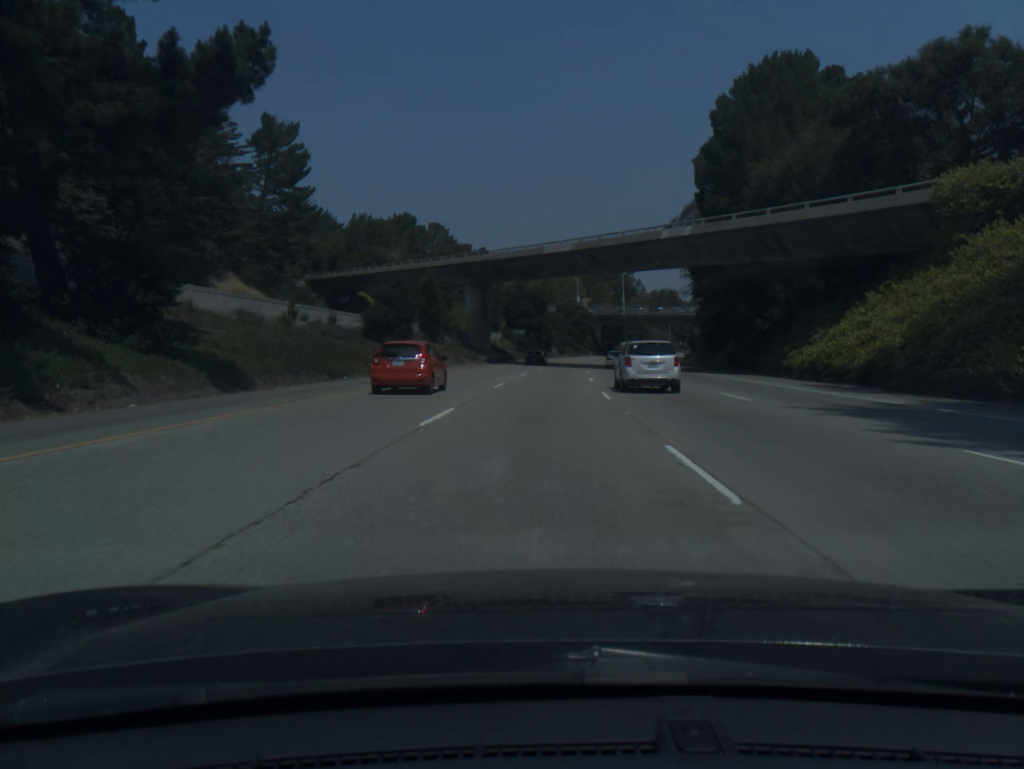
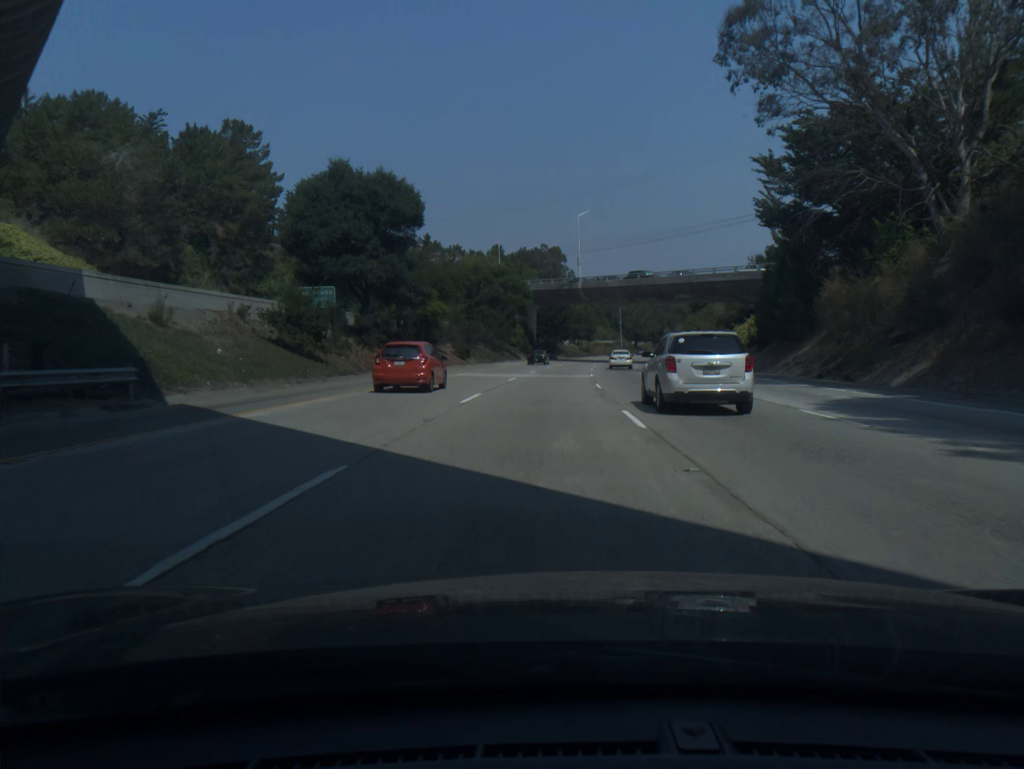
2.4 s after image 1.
(+4.1, +81.3) m; +6°
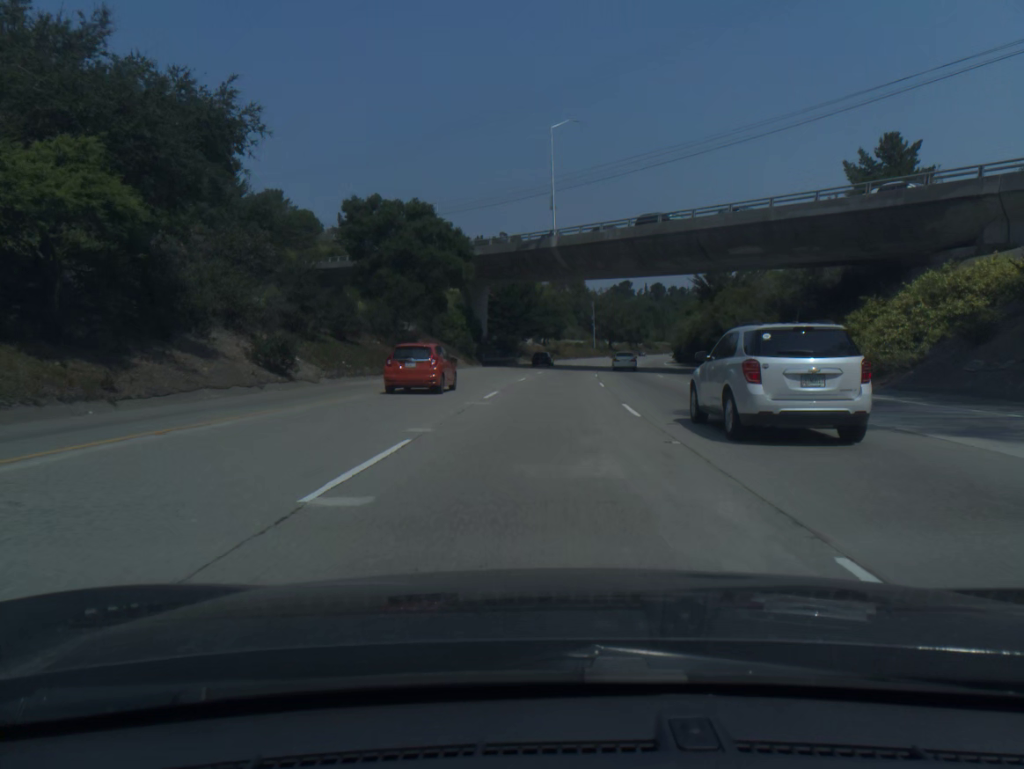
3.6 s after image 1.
(+1.0, +40.9) m; +3°
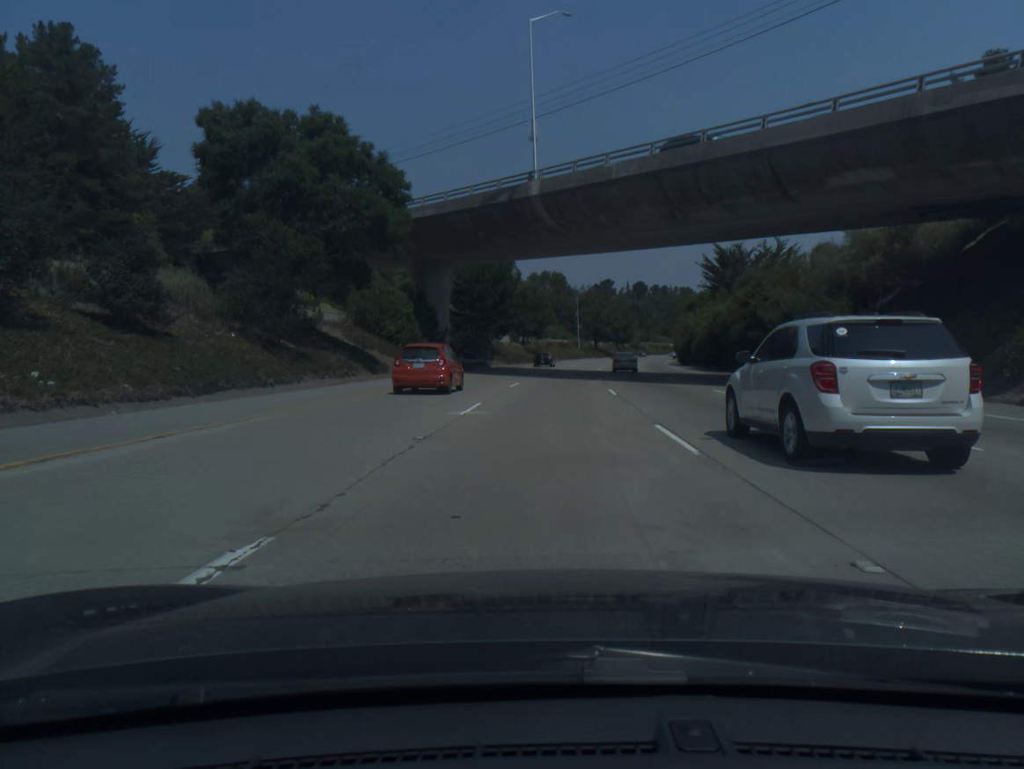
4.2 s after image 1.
(+0.3, +20.5) m; +1°
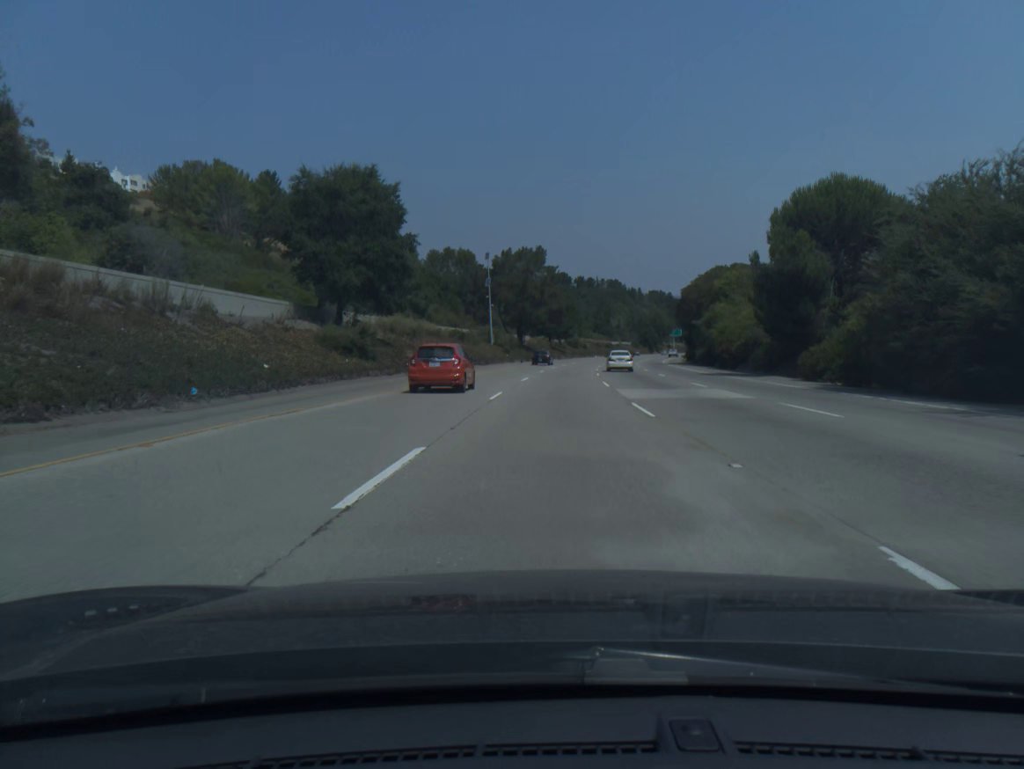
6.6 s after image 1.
(+4.4, +82.1) m; +6°
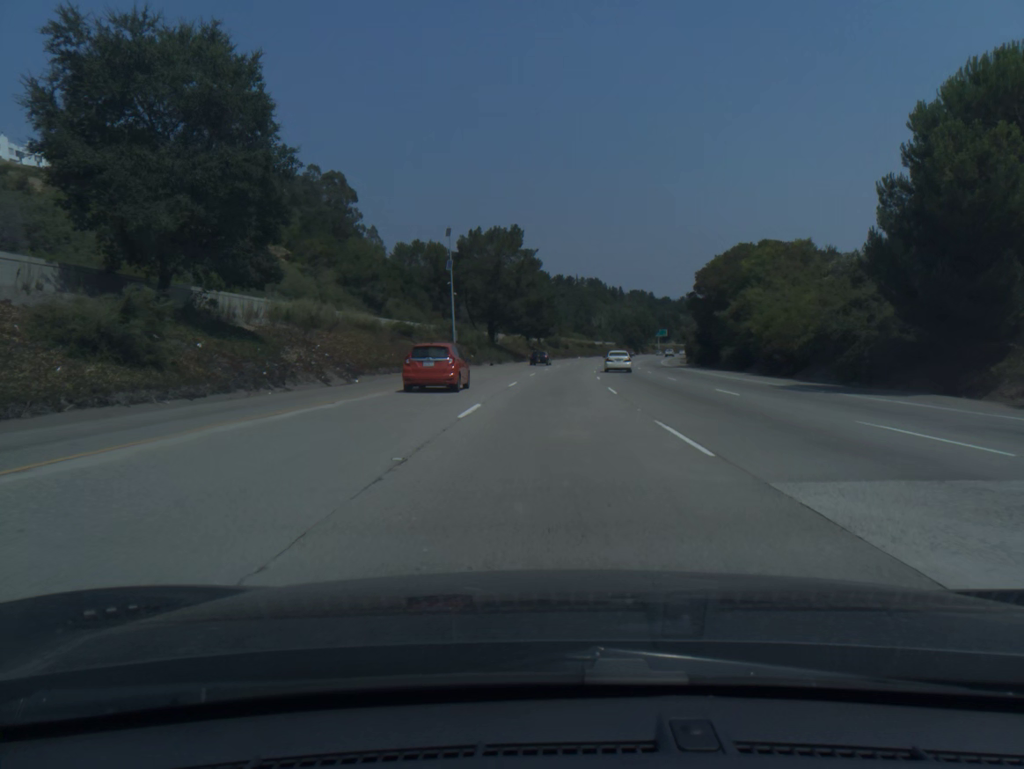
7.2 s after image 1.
(+0.3, +20.6) m; +2°
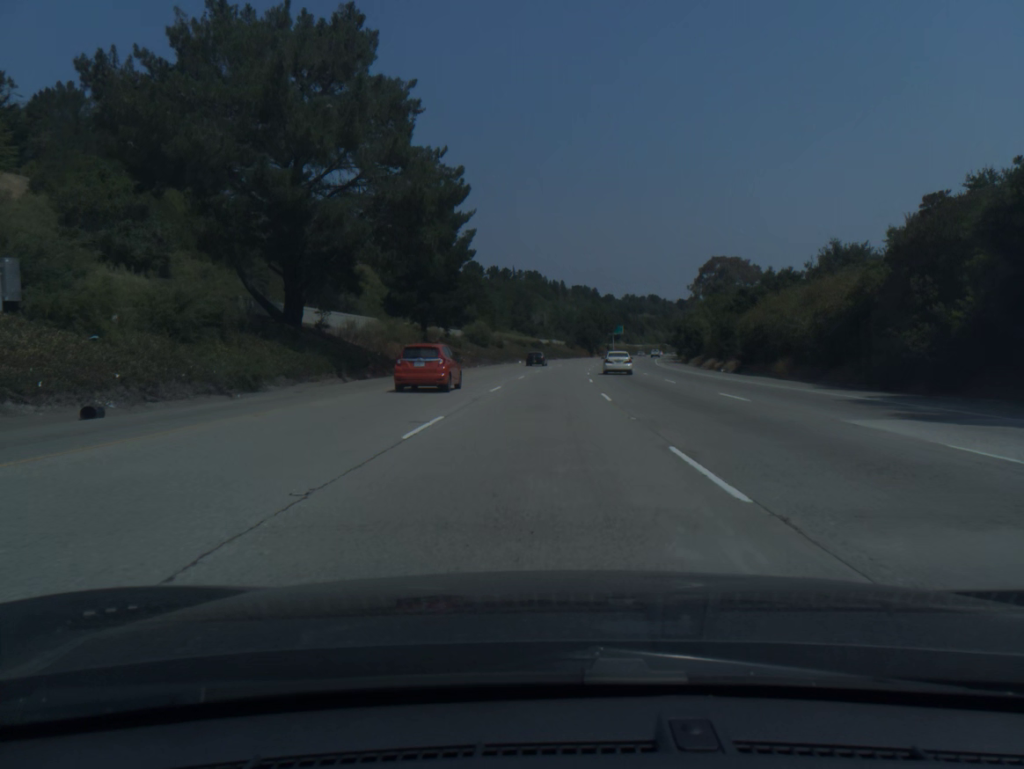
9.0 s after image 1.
(+2.6, +61.6) m; +5°
